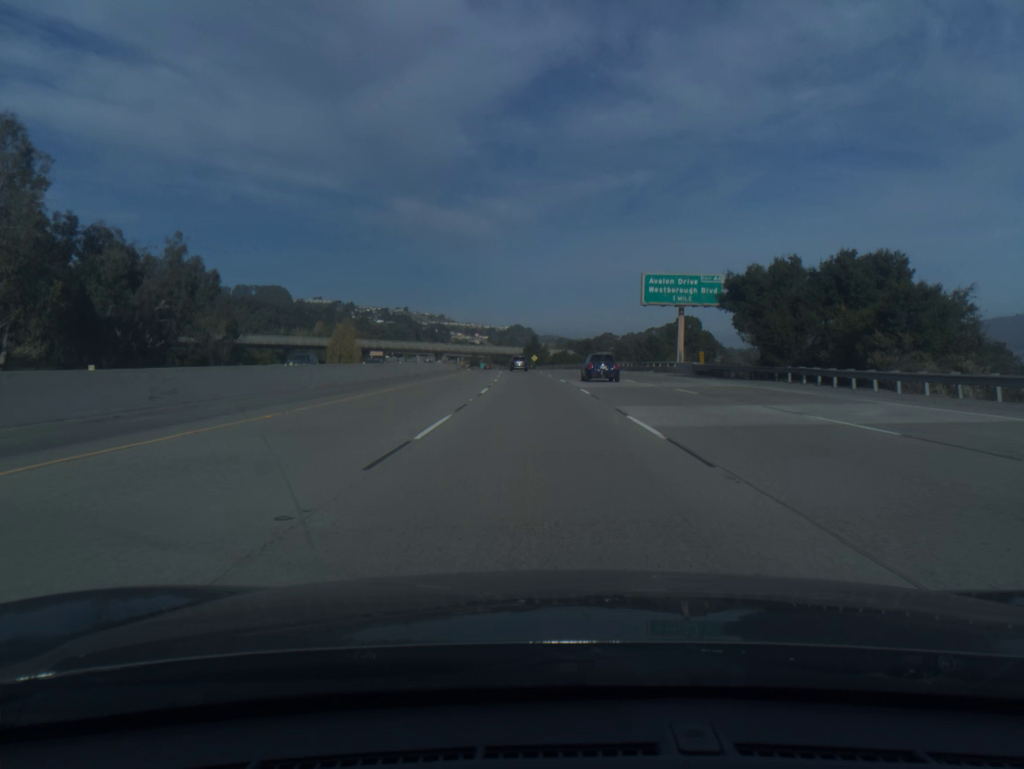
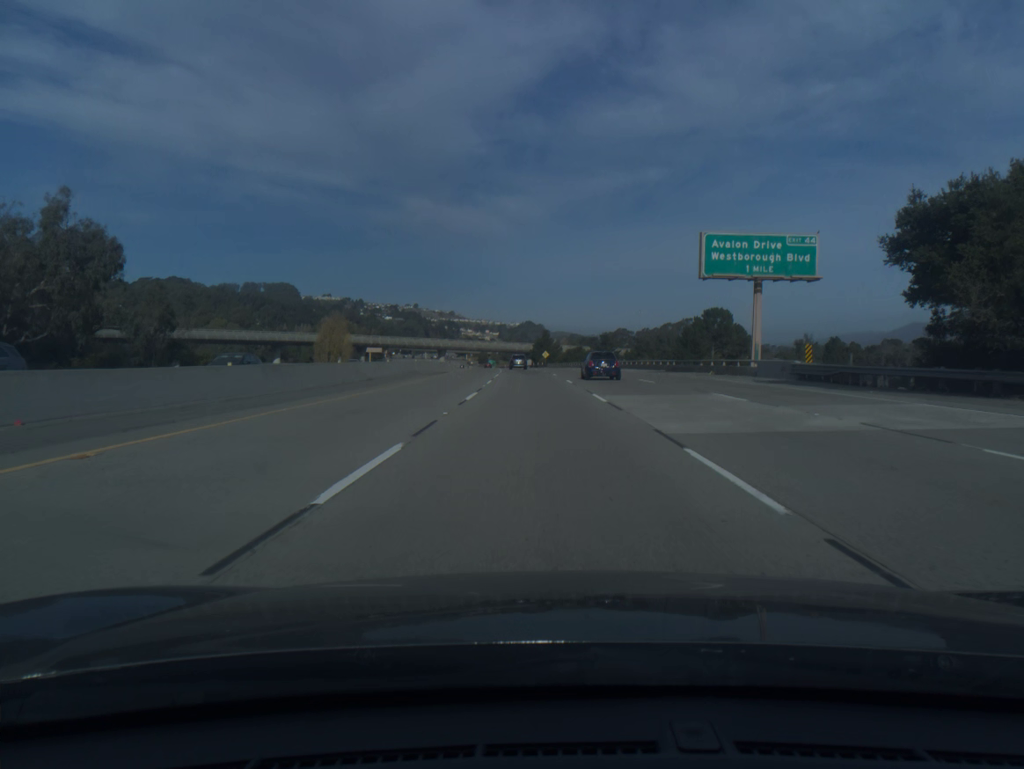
(-0.1, +20.7) m; -1°
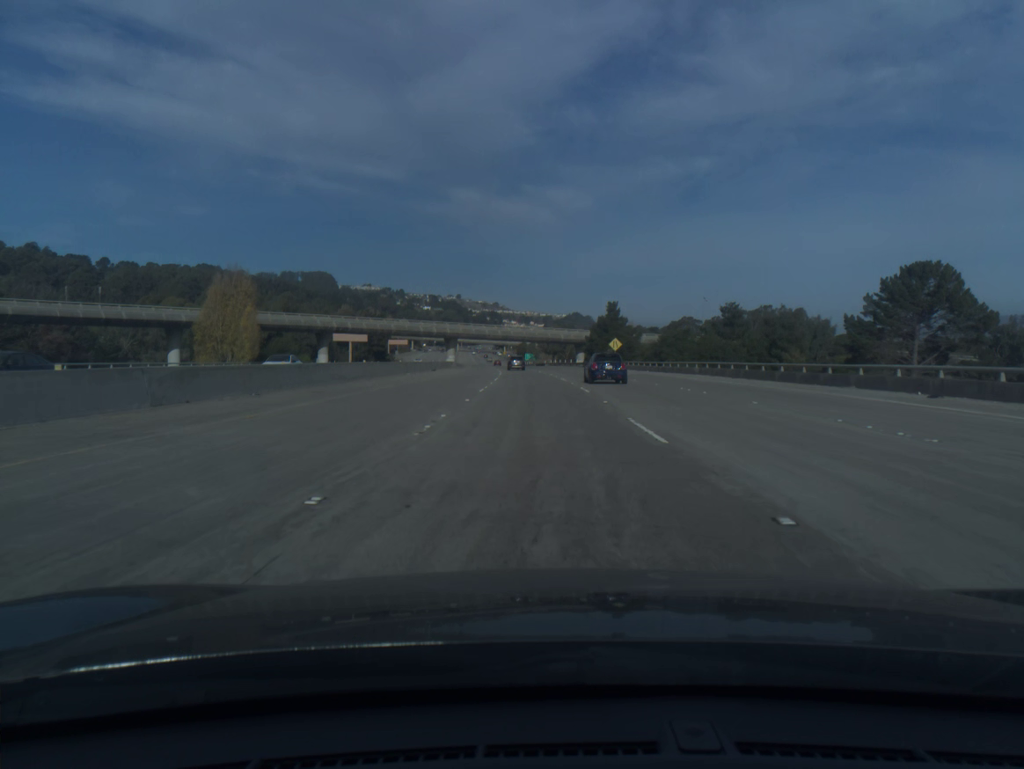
(-2.4, +82.4) m; -3°
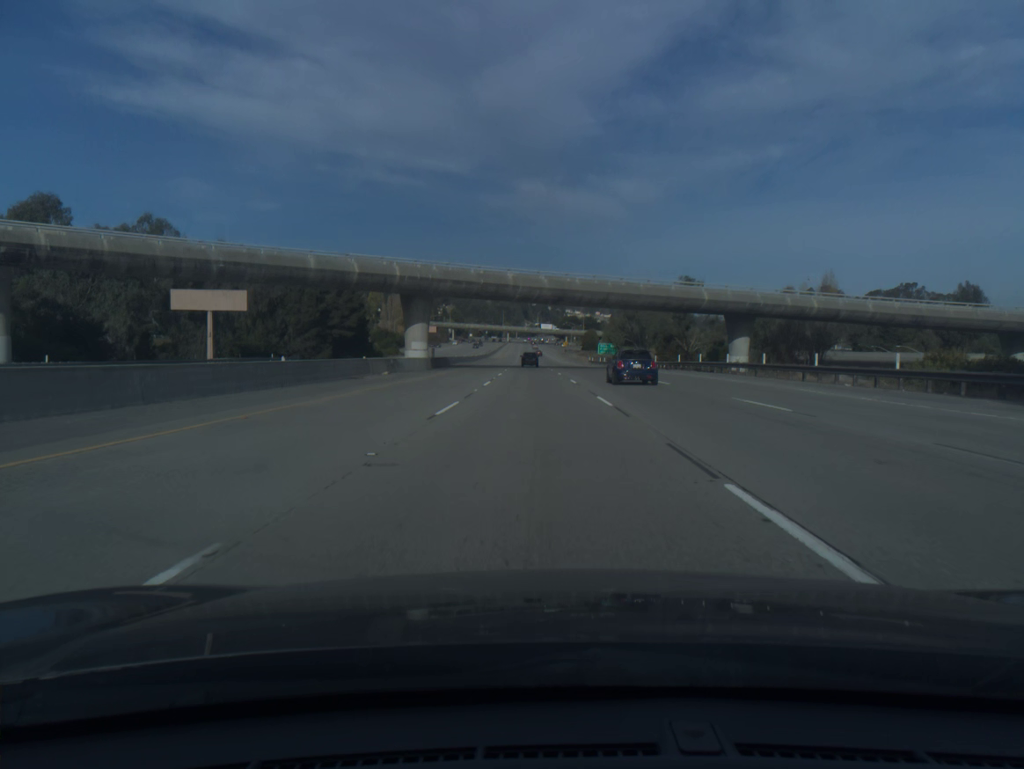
(-3.9, +102.9) m; -5°
